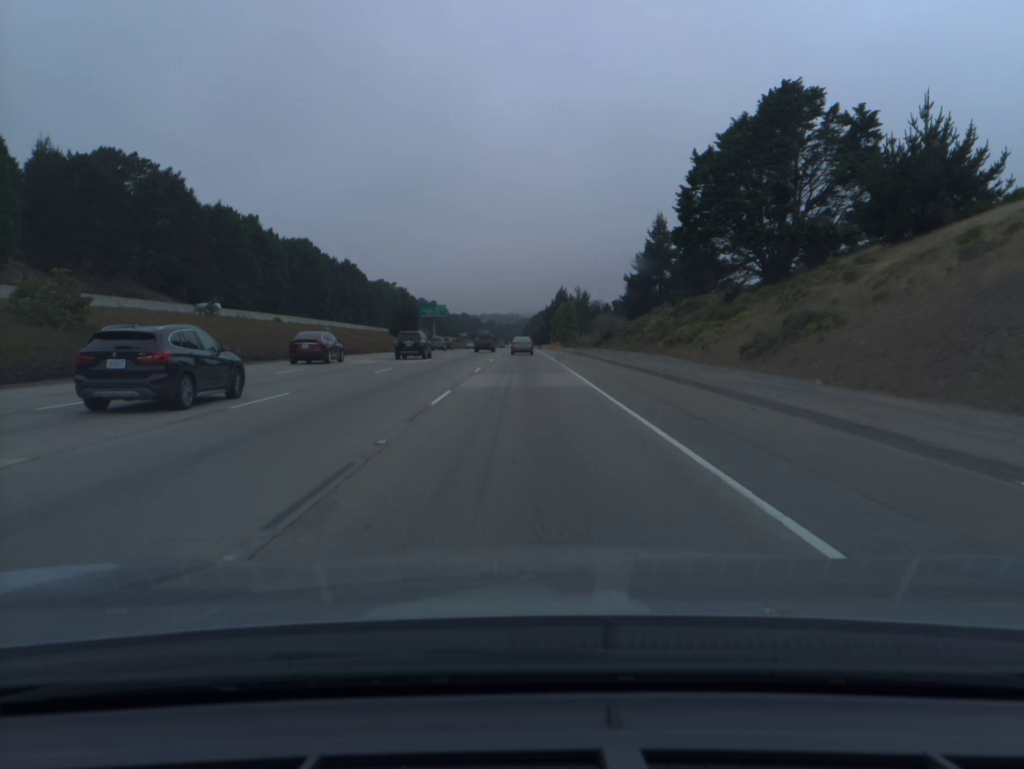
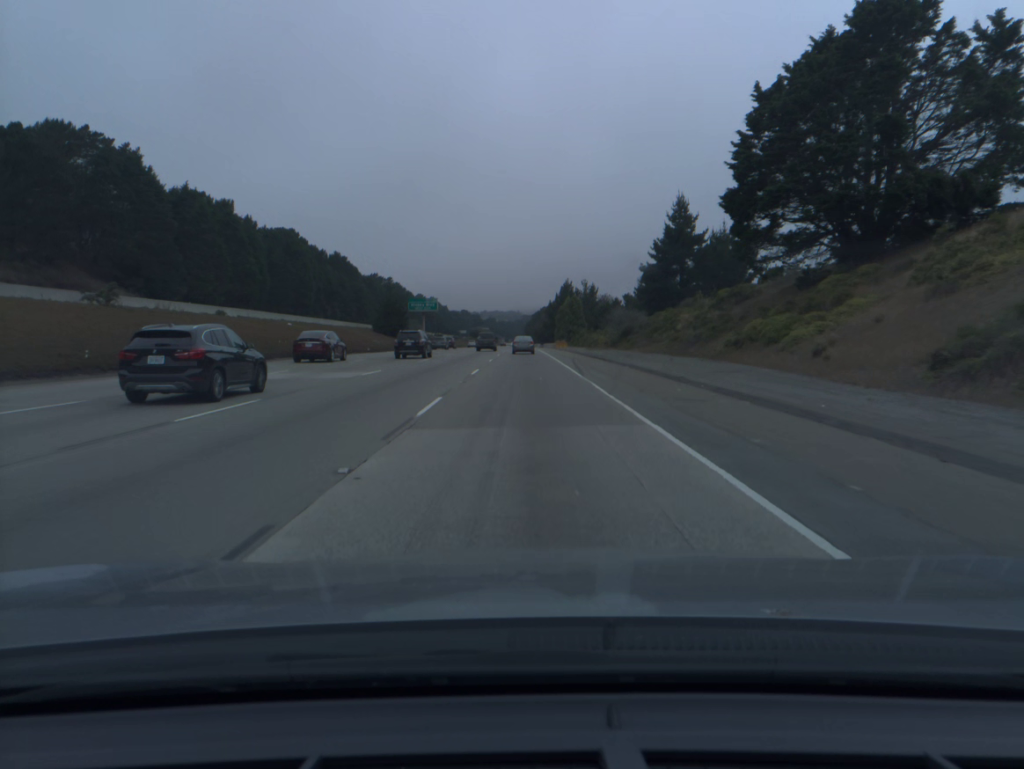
(0.0, +16.9) m; 0°
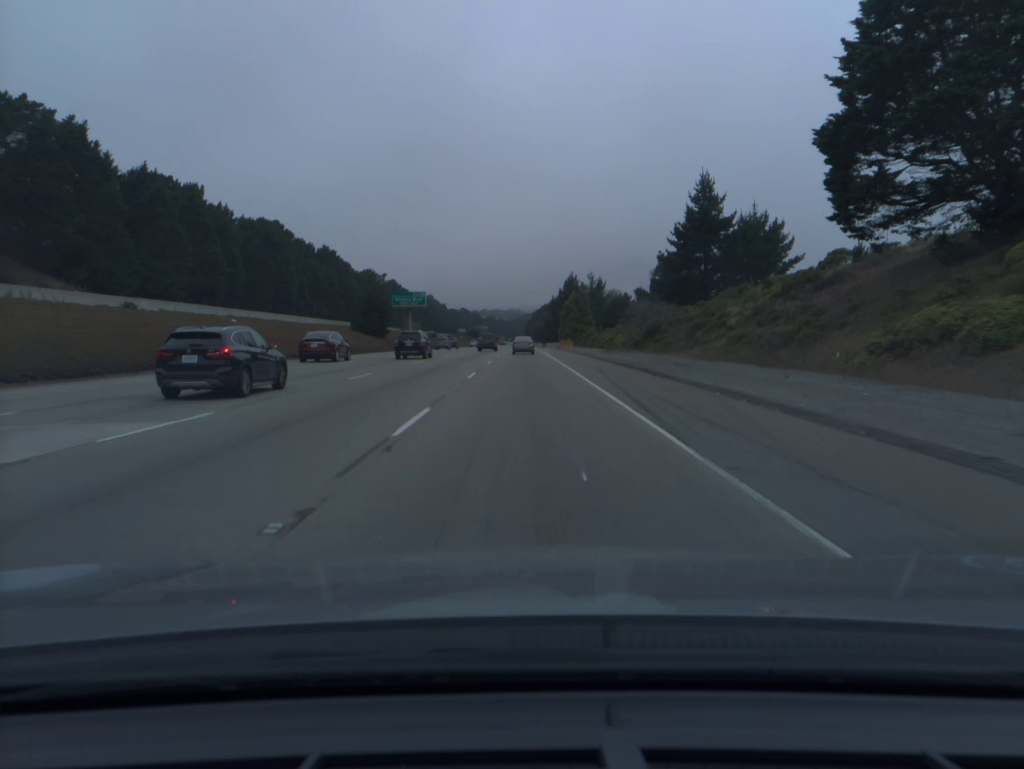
(0.0, +17.0) m; 0°
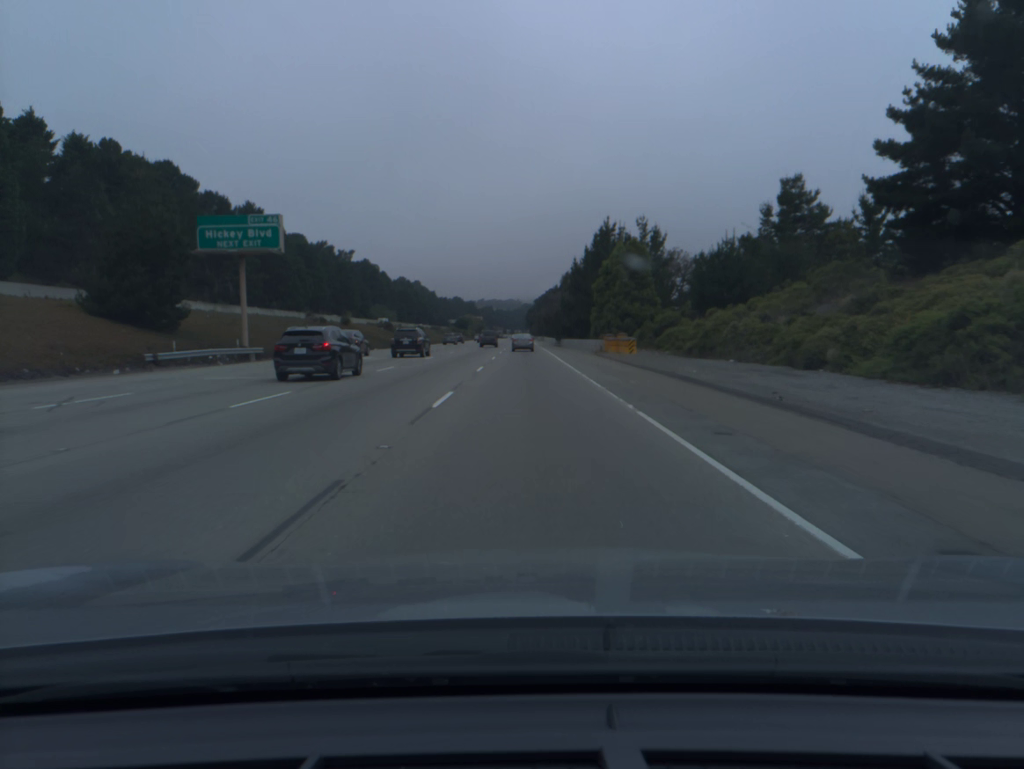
(+0.1, +68.6) m; 0°
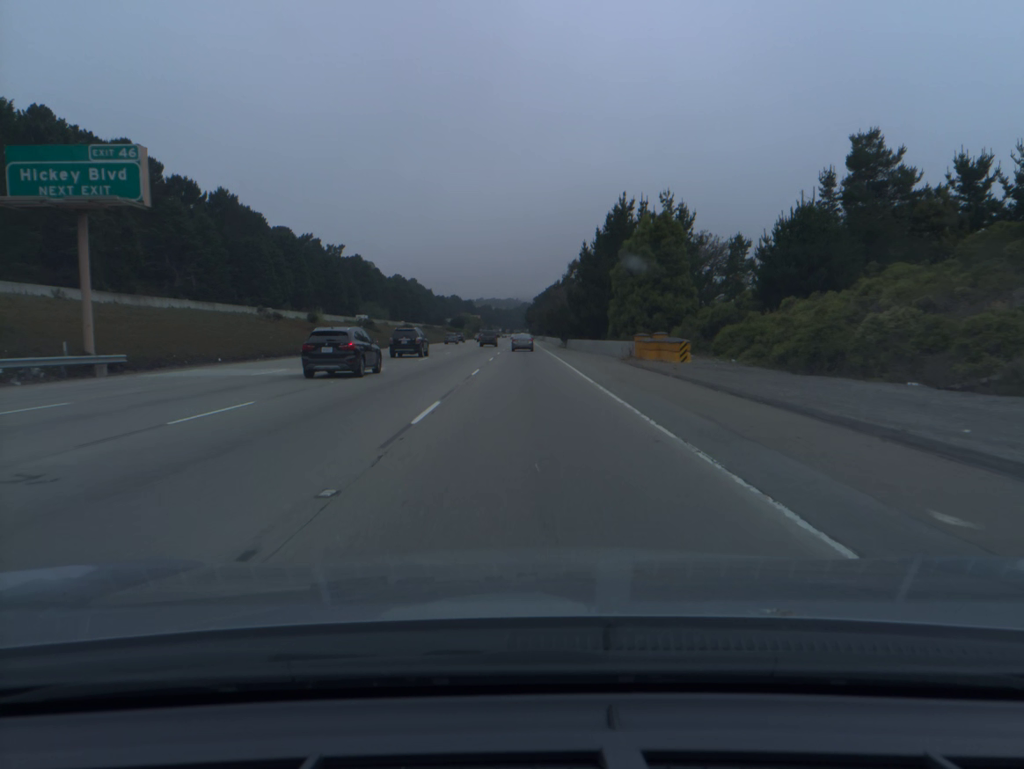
(0.0, +17.3) m; 0°
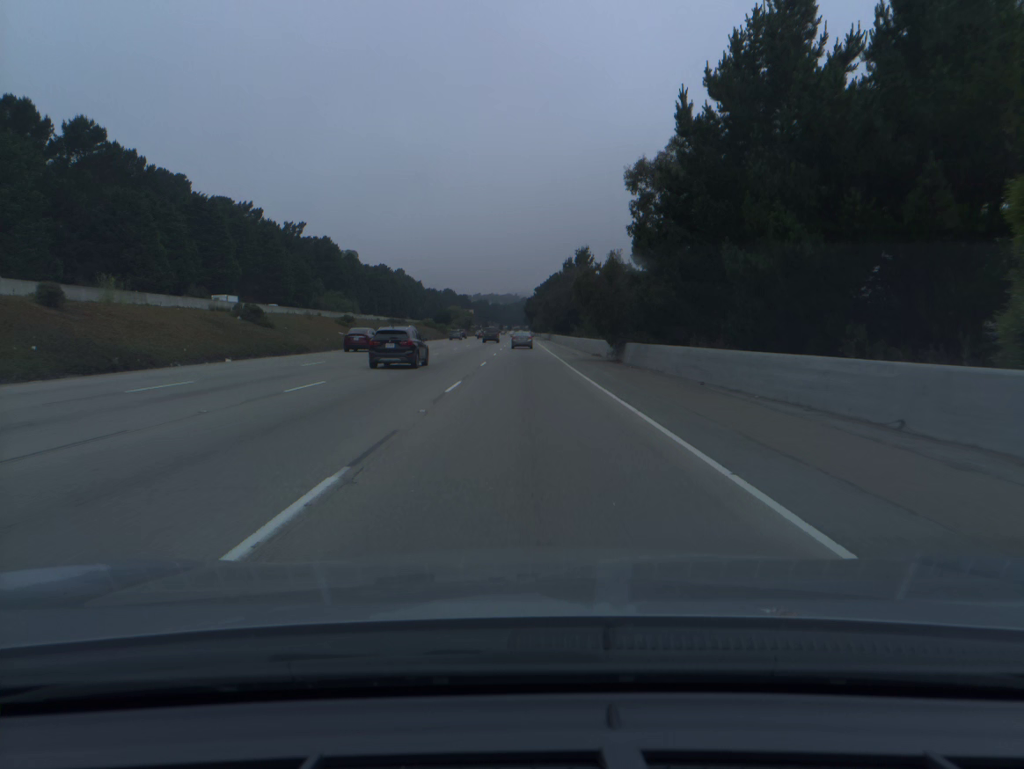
(+0.1, +52.3) m; 0°
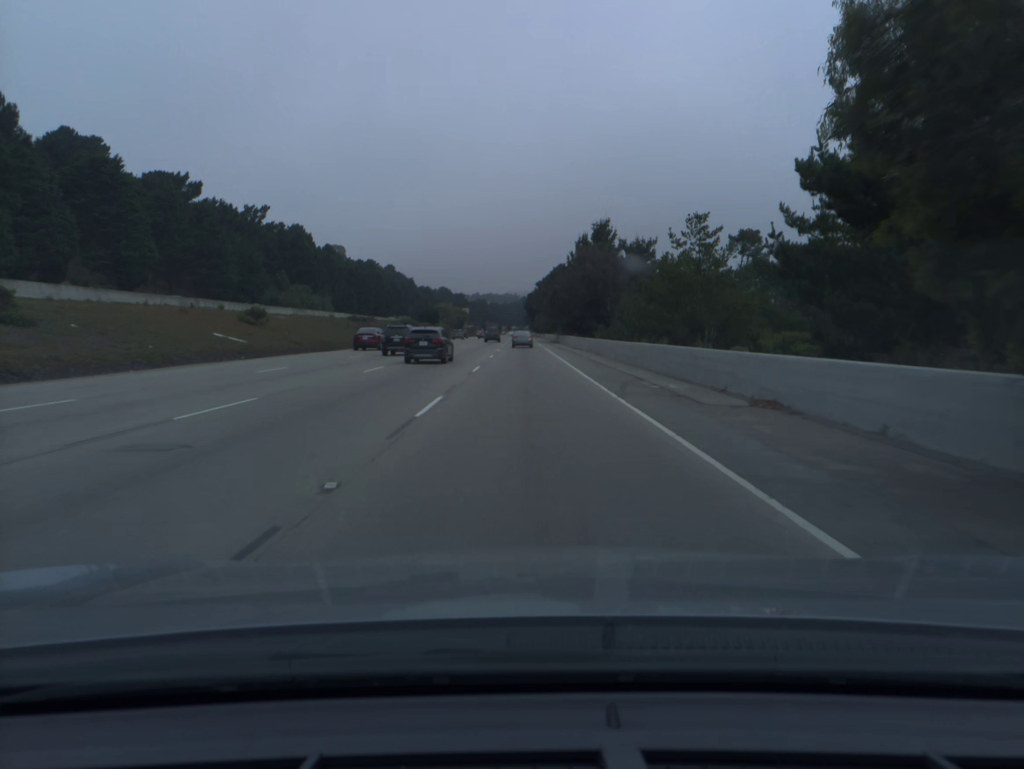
(0.0, +35.1) m; 0°
